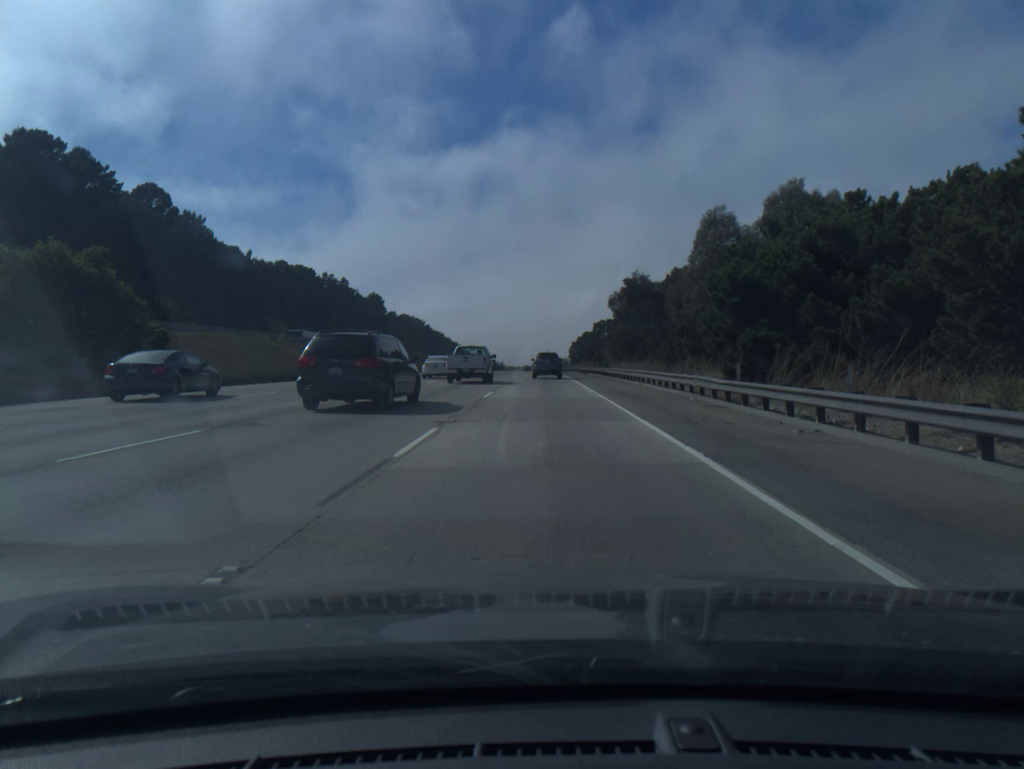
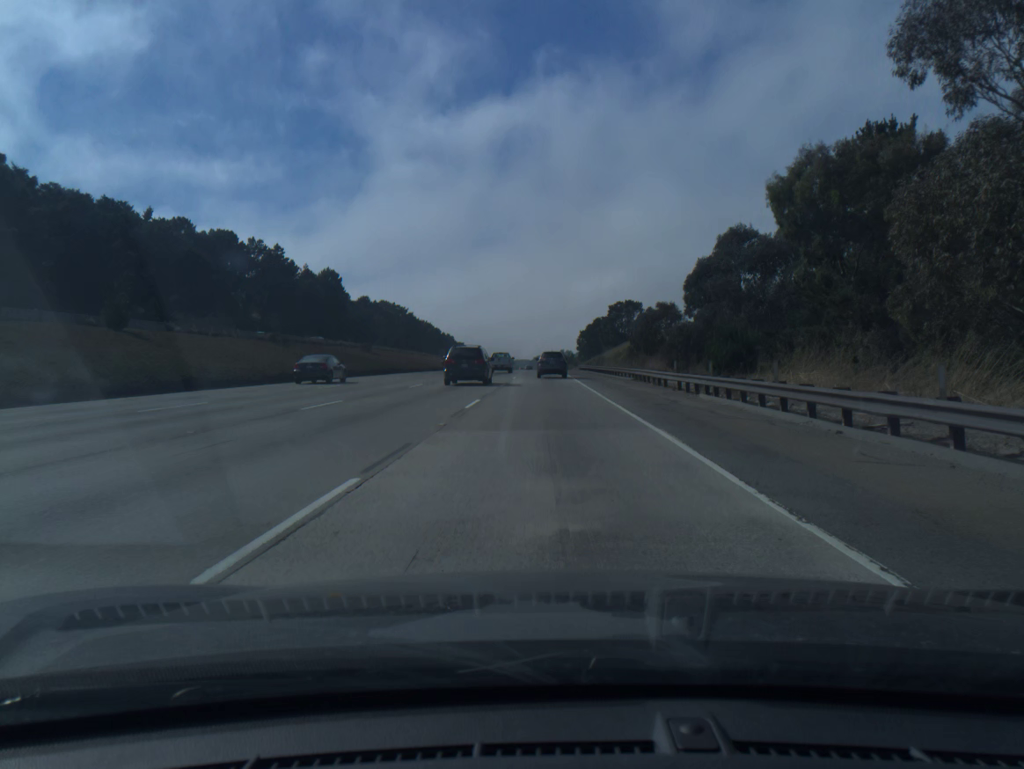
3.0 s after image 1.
(0.0, +63.8) m; 0°
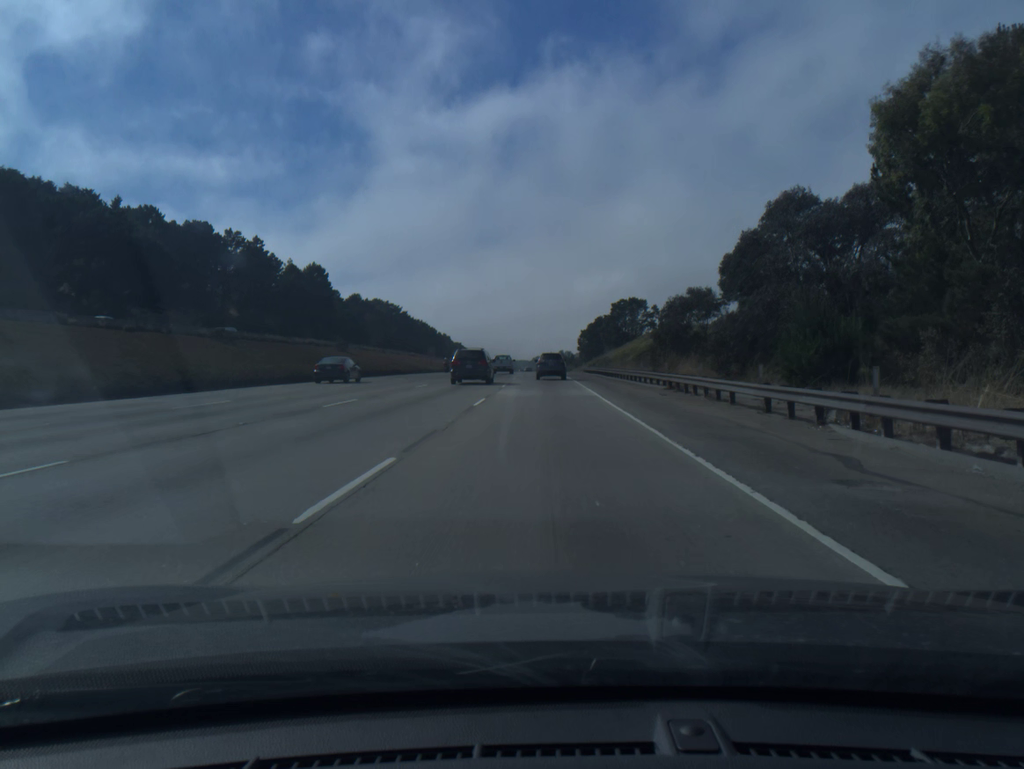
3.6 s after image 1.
(0.0, +12.7) m; 0°
